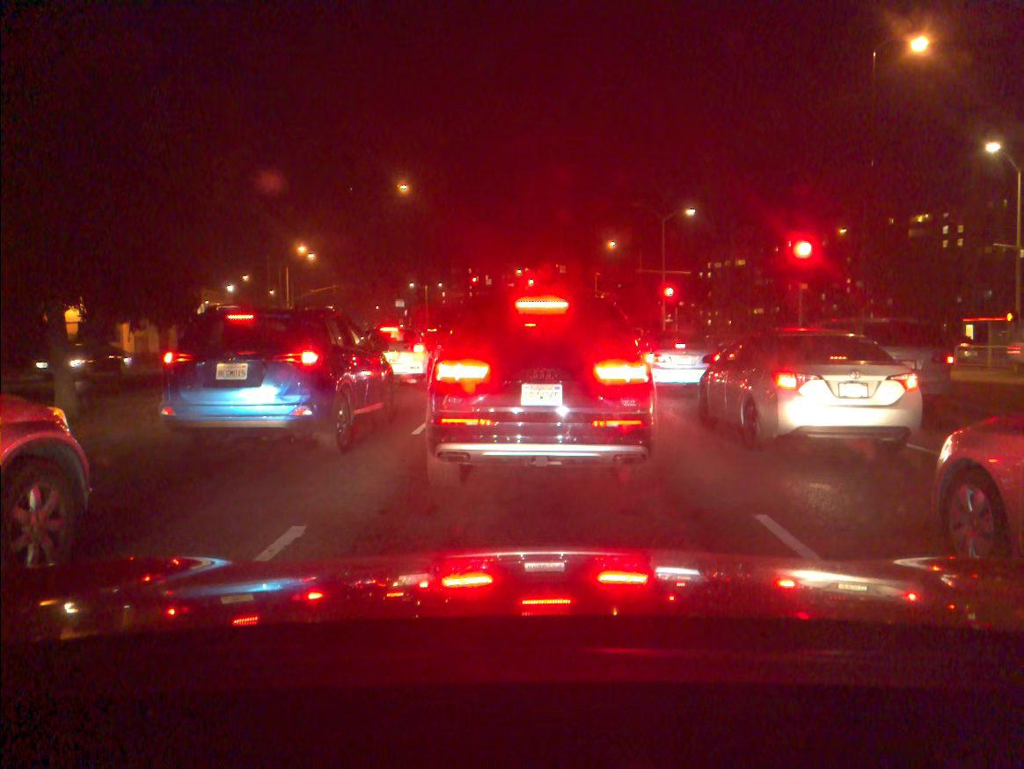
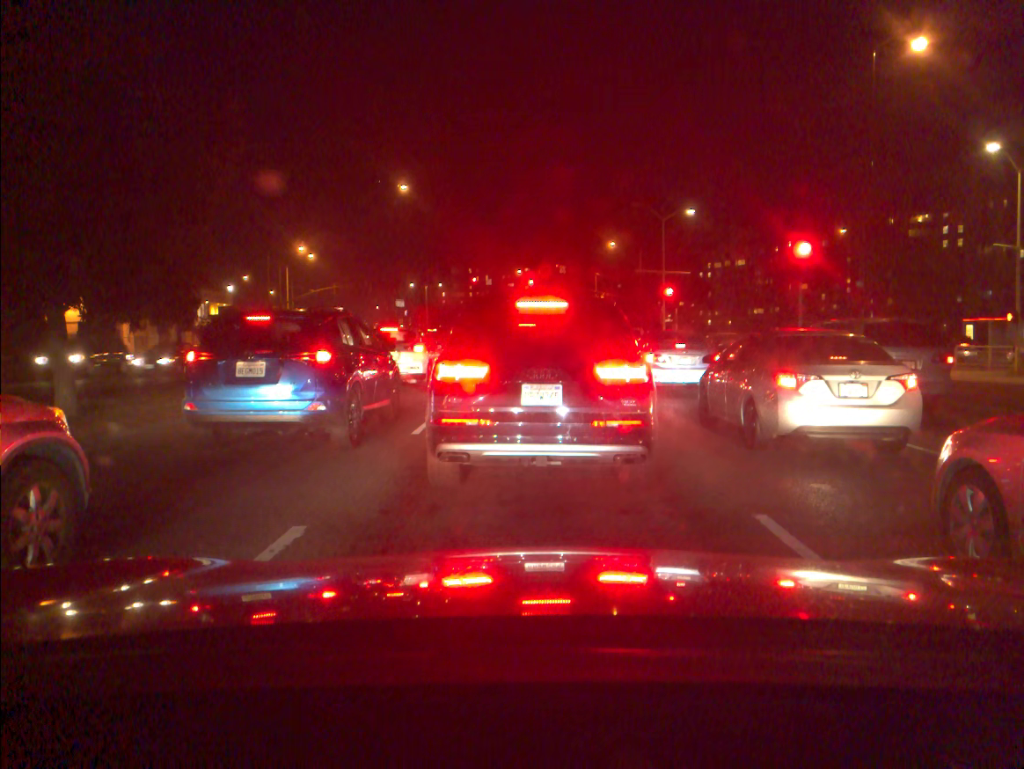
(0.0, 0.0) m; 0°
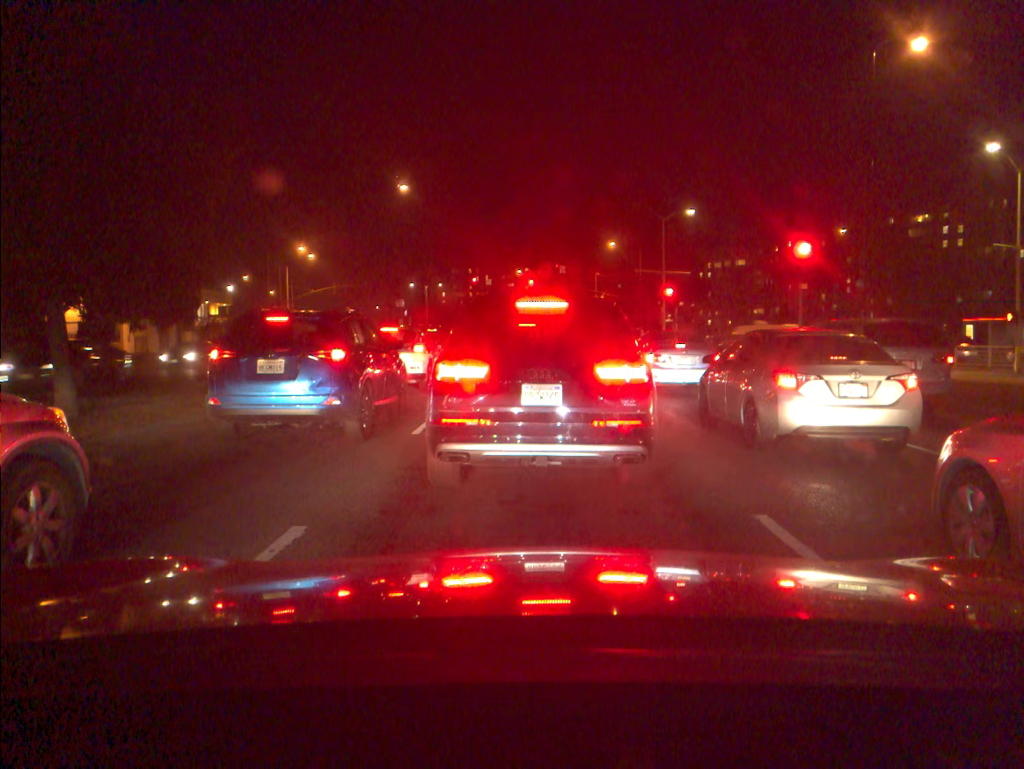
(0.0, 0.0) m; 0°
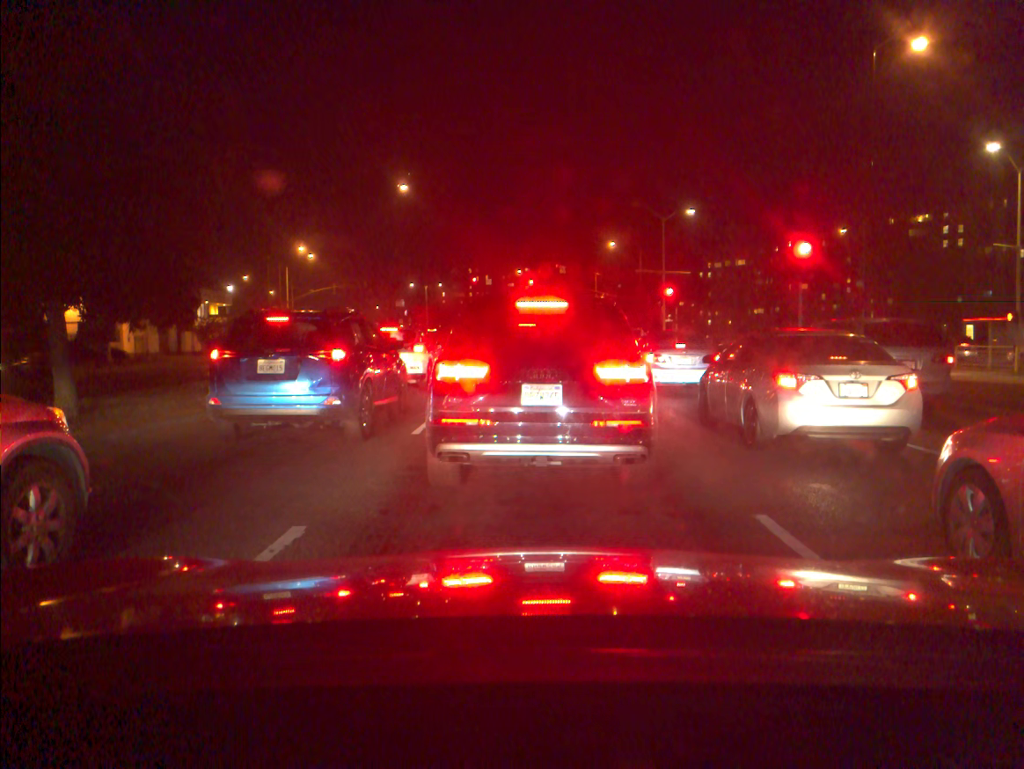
(0.0, 0.0) m; 0°
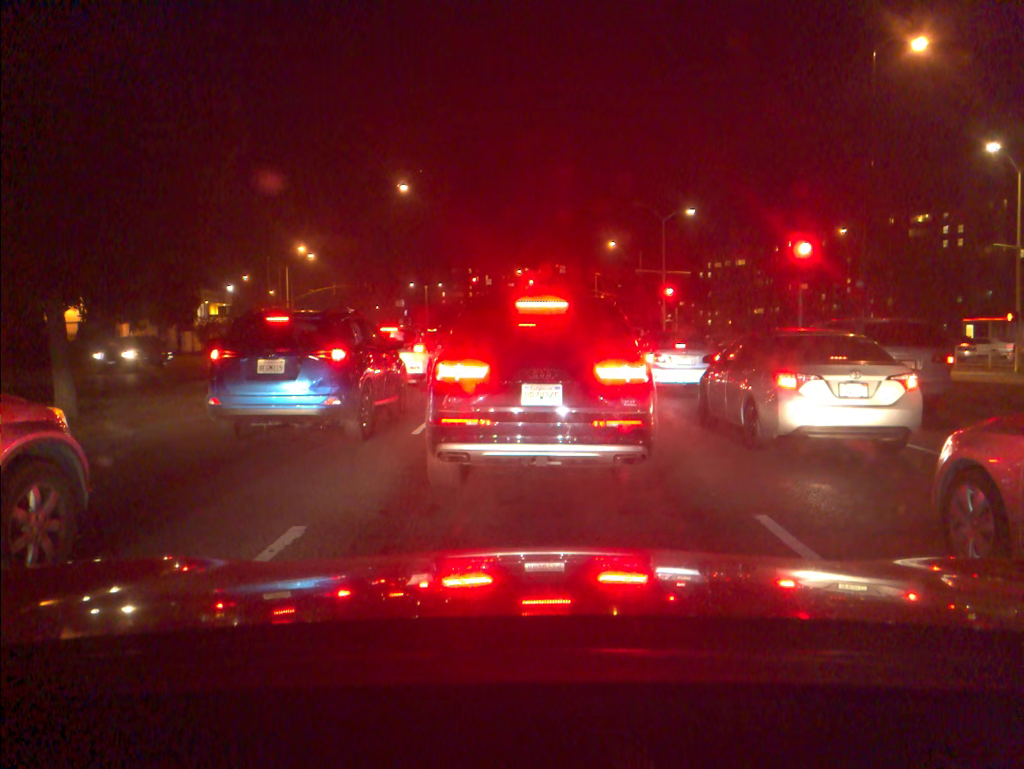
(0.0, 0.0) m; 0°
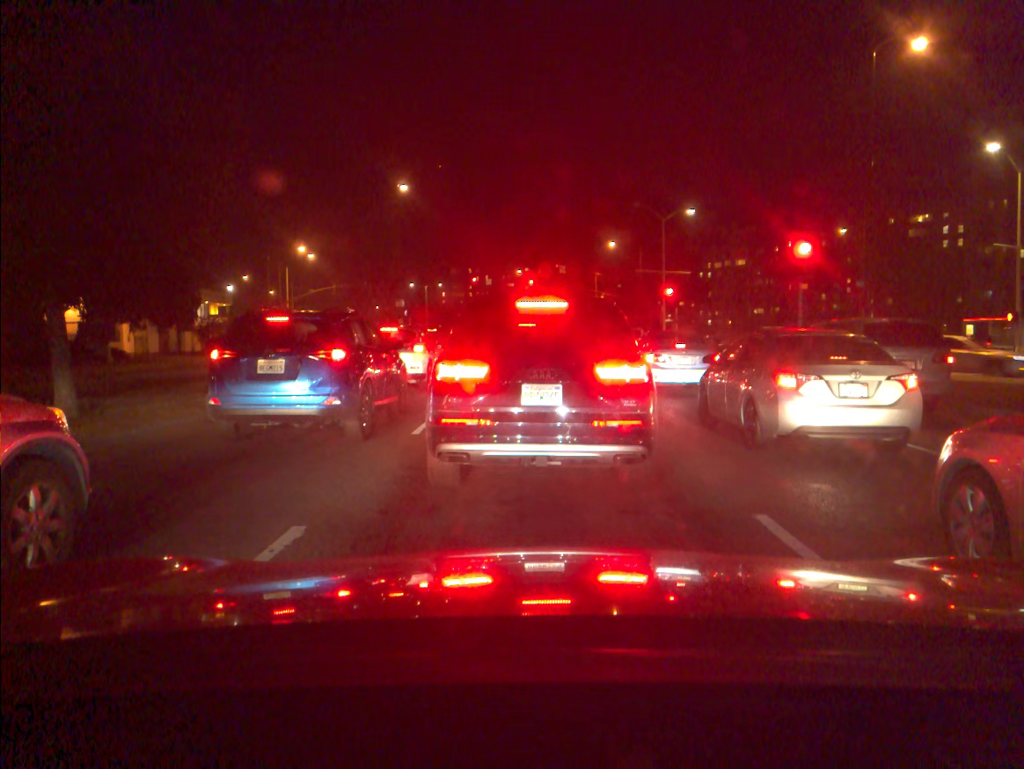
(0.0, 0.0) m; 0°
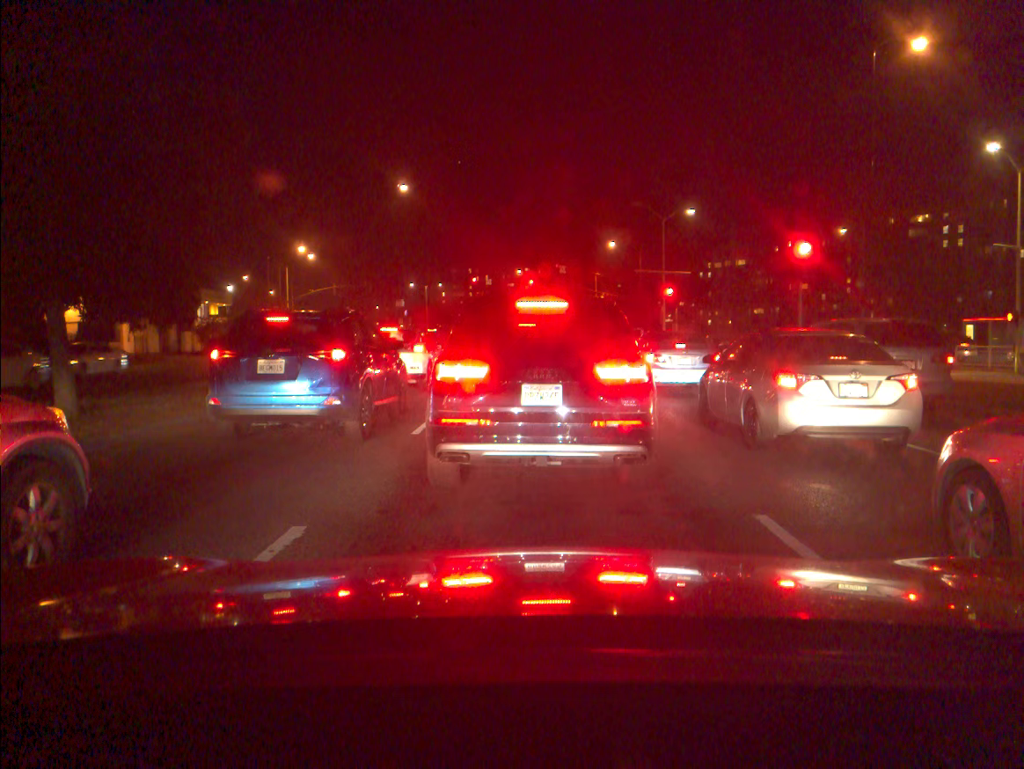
(0.0, 0.0) m; 0°
